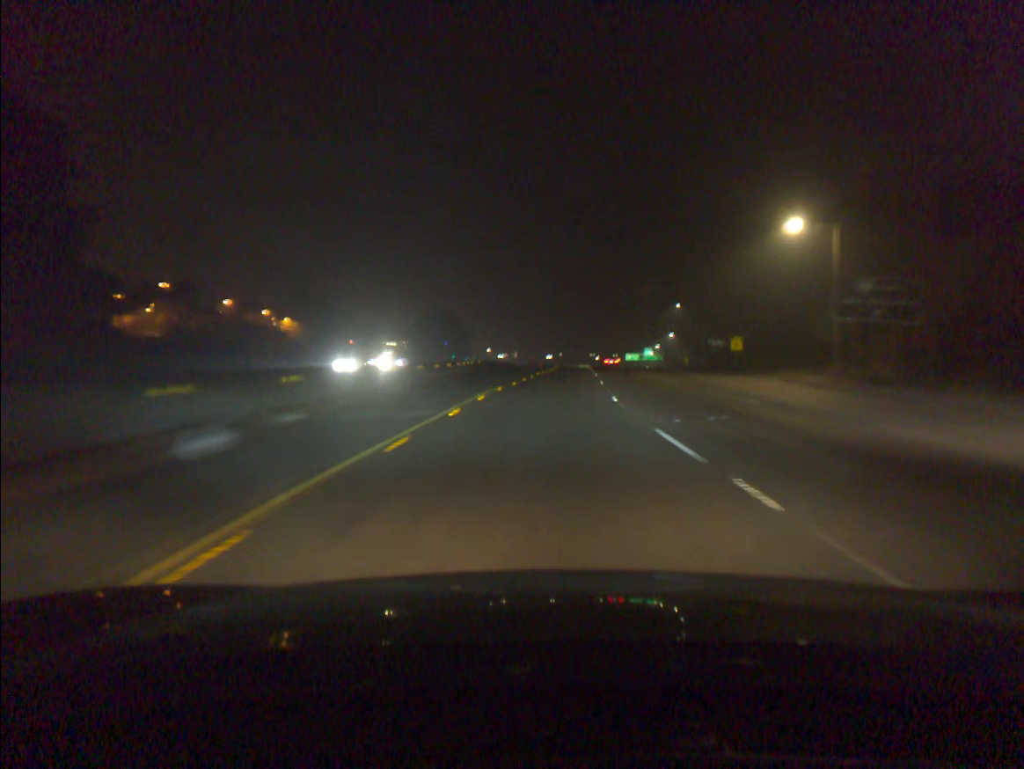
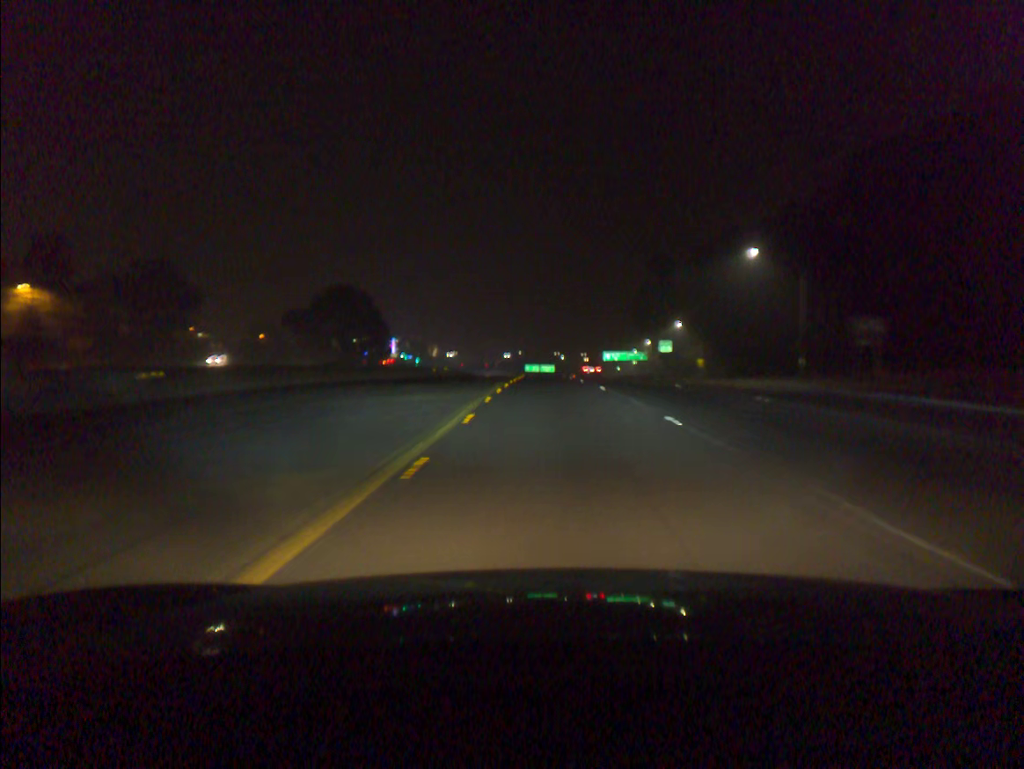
(+2.1, +68.4) m; +3°
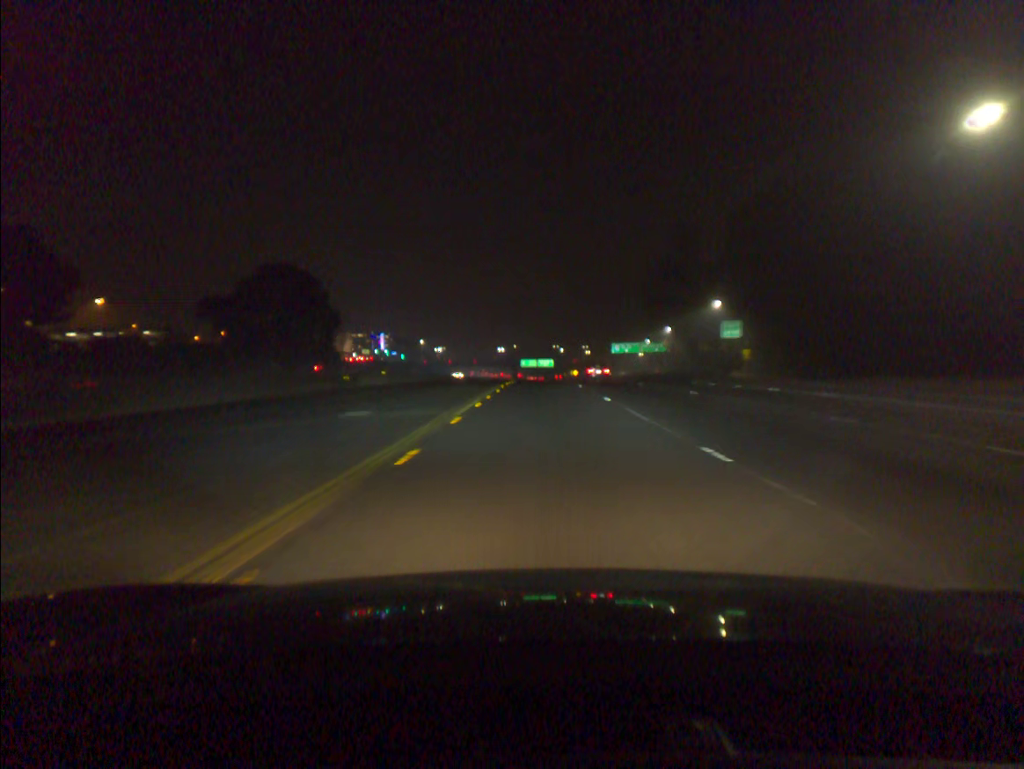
(+0.2, +34.8) m; 0°
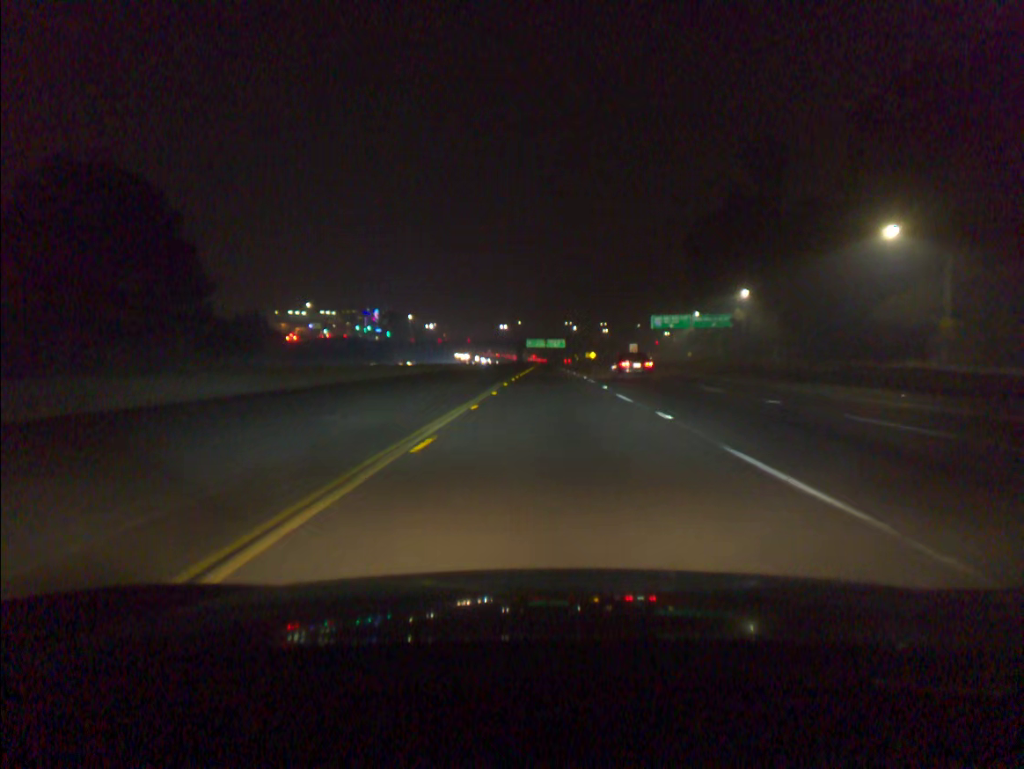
(-0.5, +53.3) m; -1°
